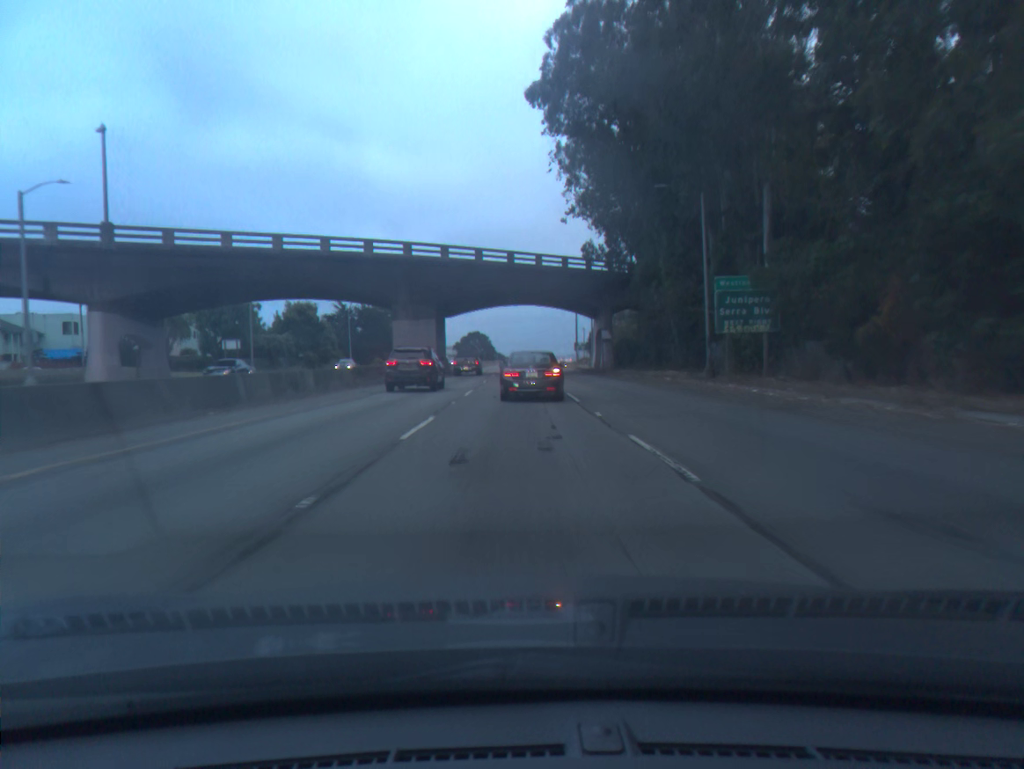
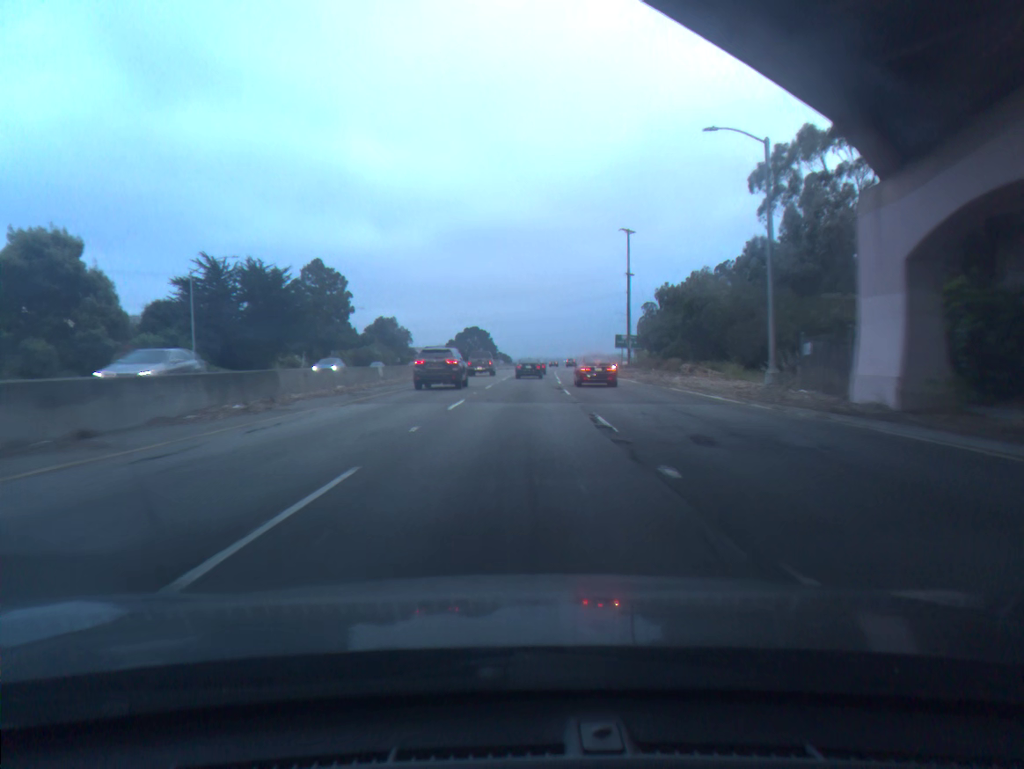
(-0.2, +66.5) m; -1°
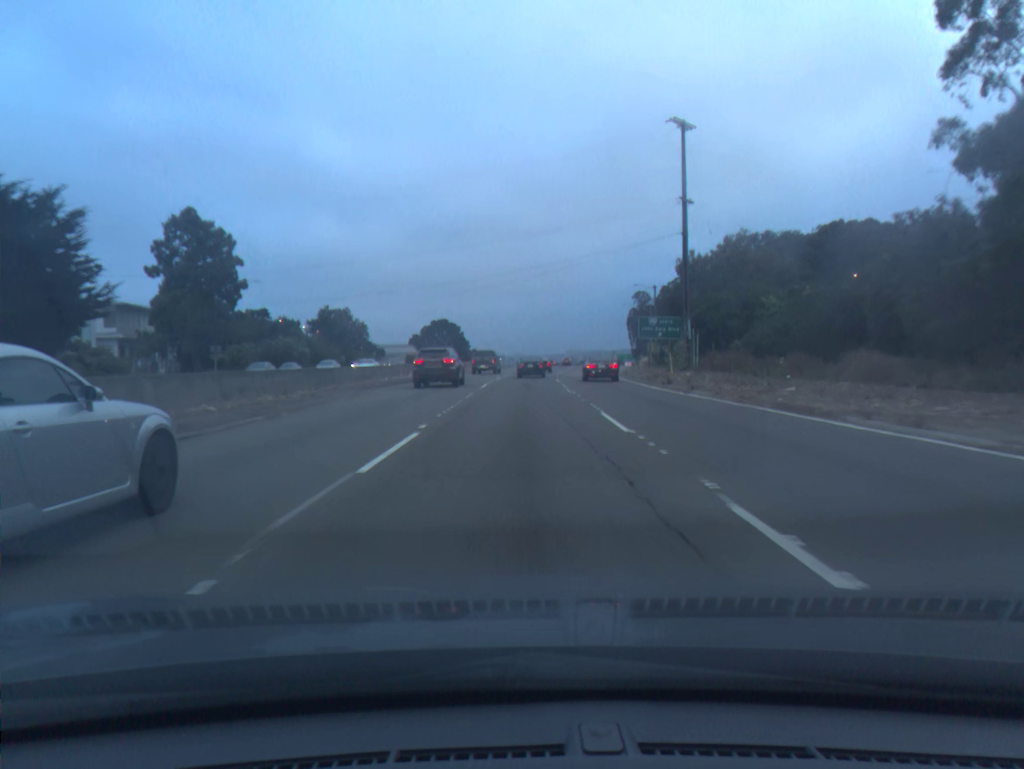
(+0.5, +39.3) m; +2°
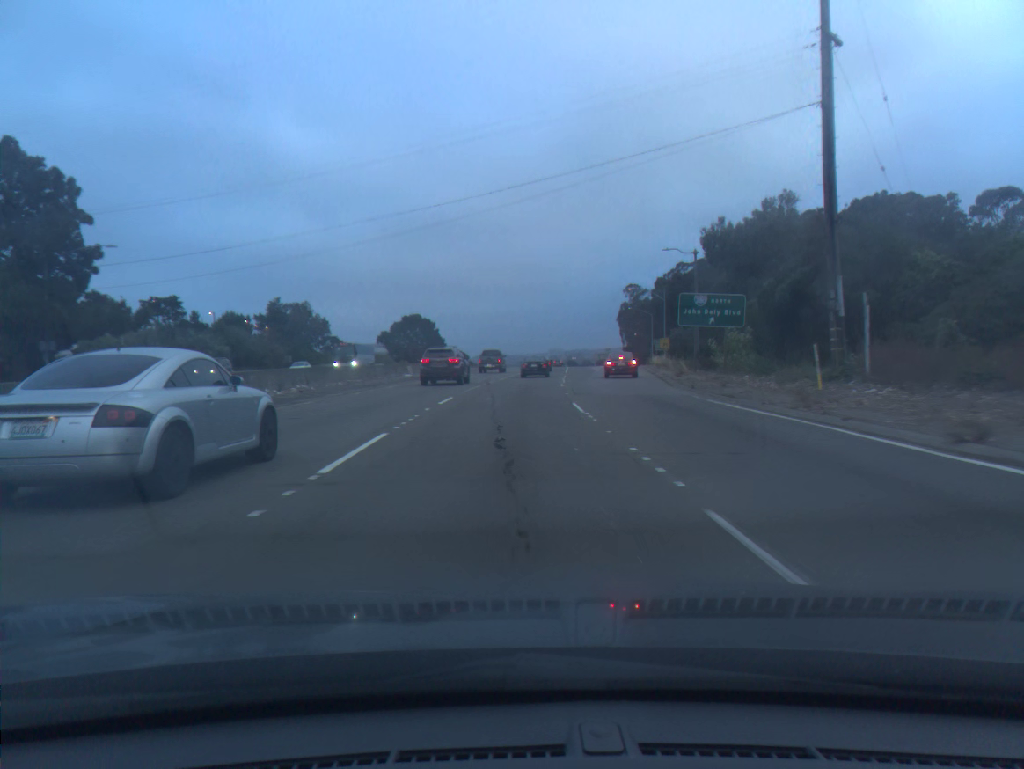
(+0.3, +25.4) m; +1°
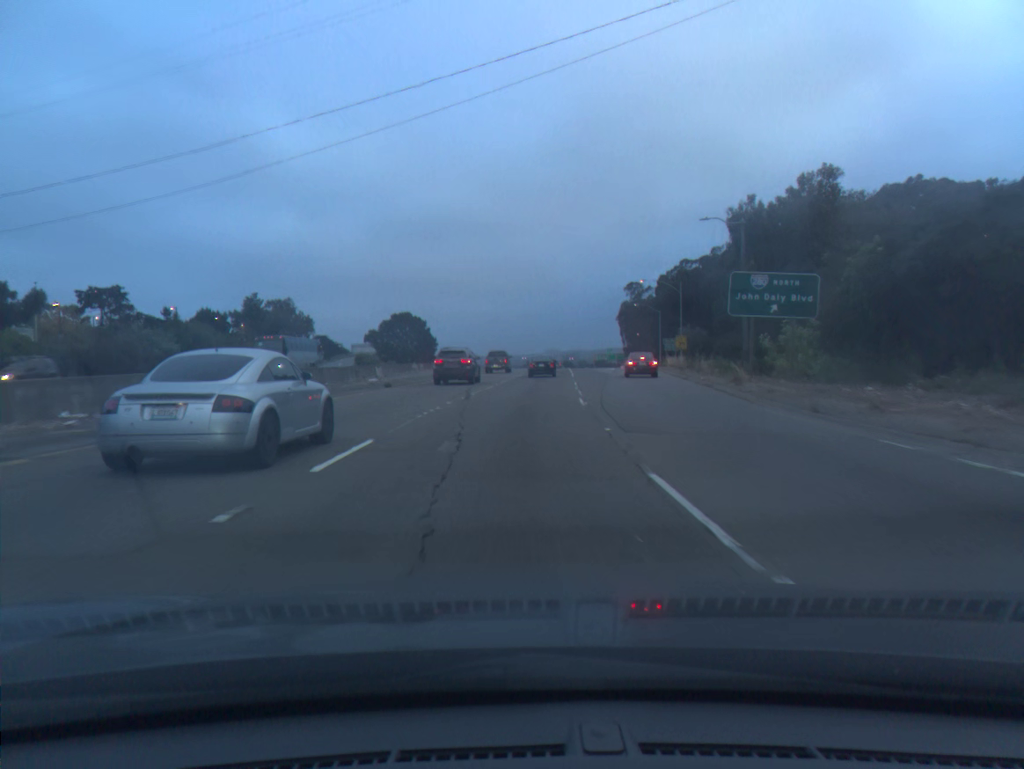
(0.0, +12.5) m; 0°
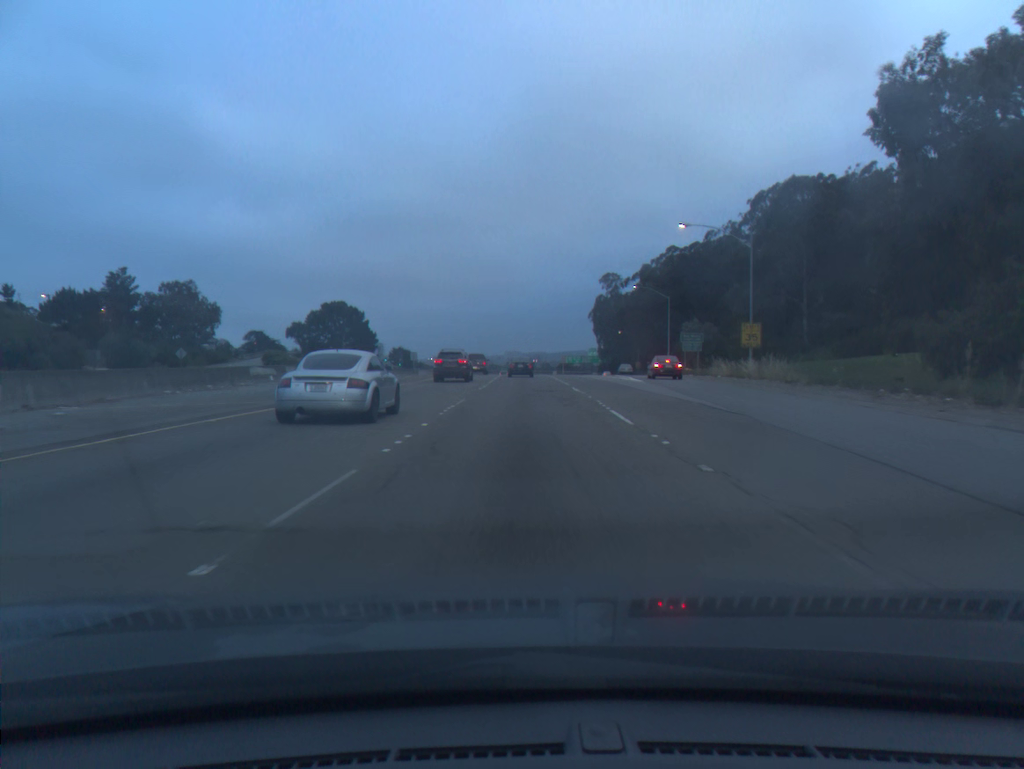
(+0.8, +37.3) m; +3°
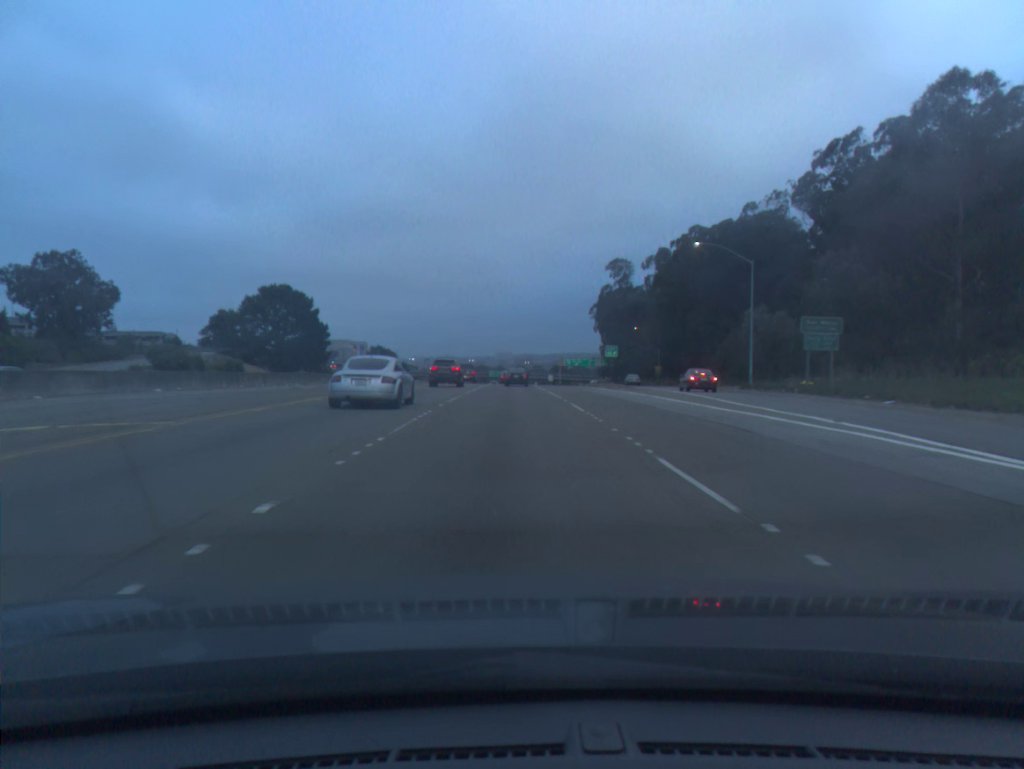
(+0.5, +38.1) m; +1°
